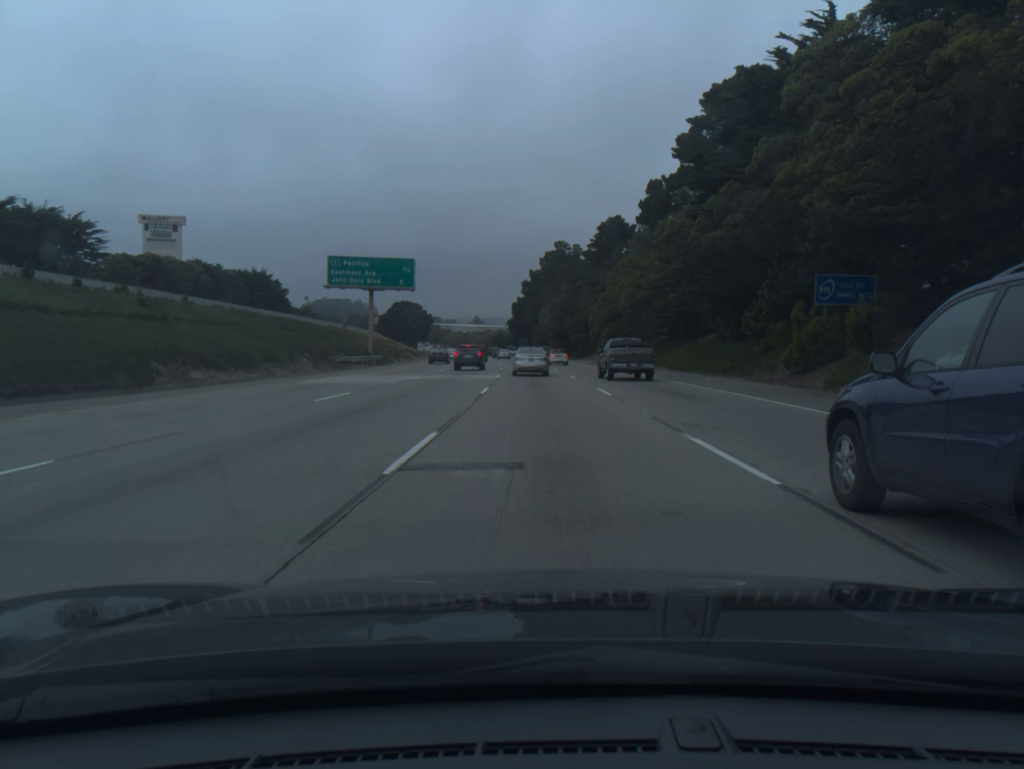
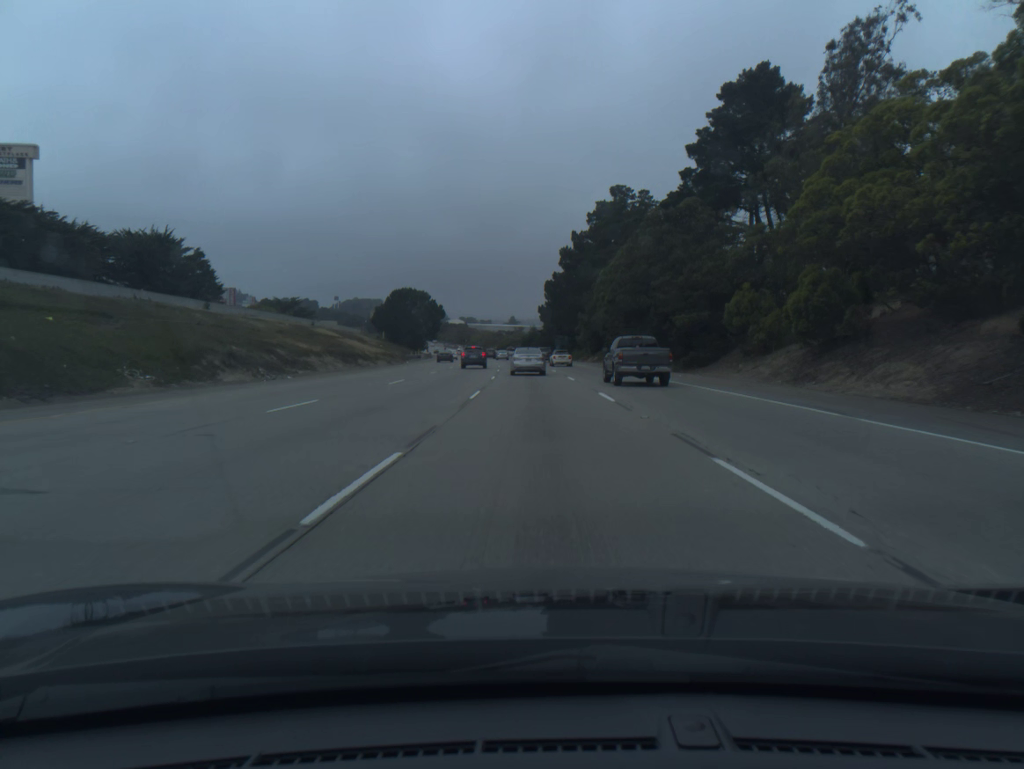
(-1.3, +60.8) m; -3°
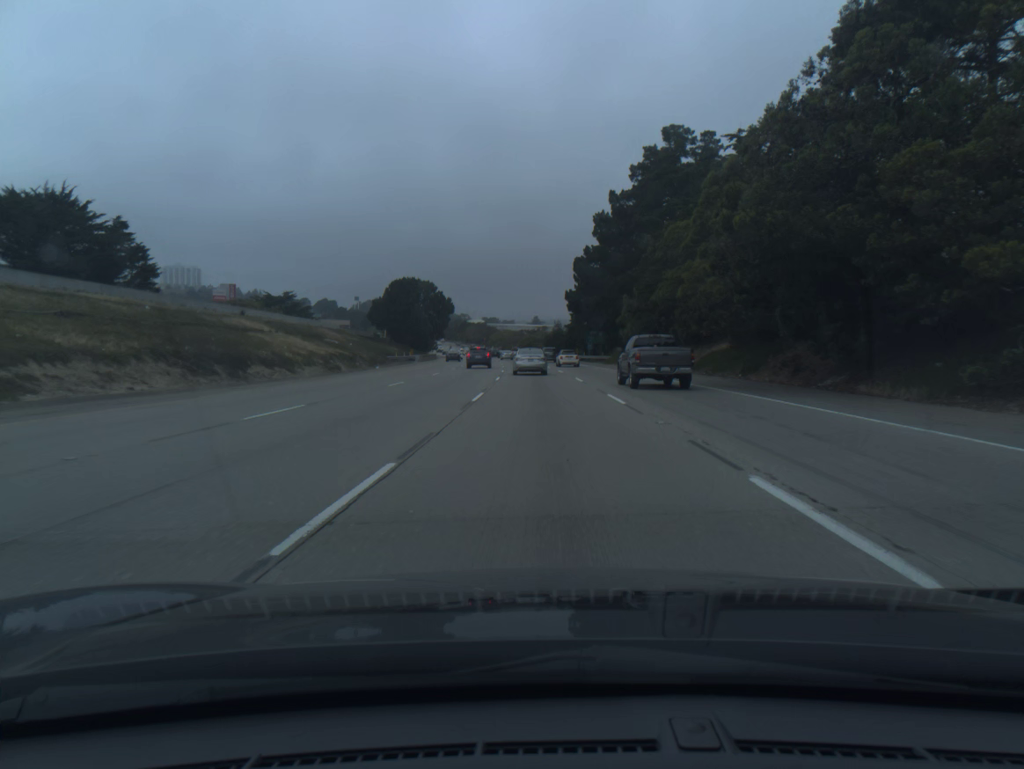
(-0.4, +30.2) m; -2°
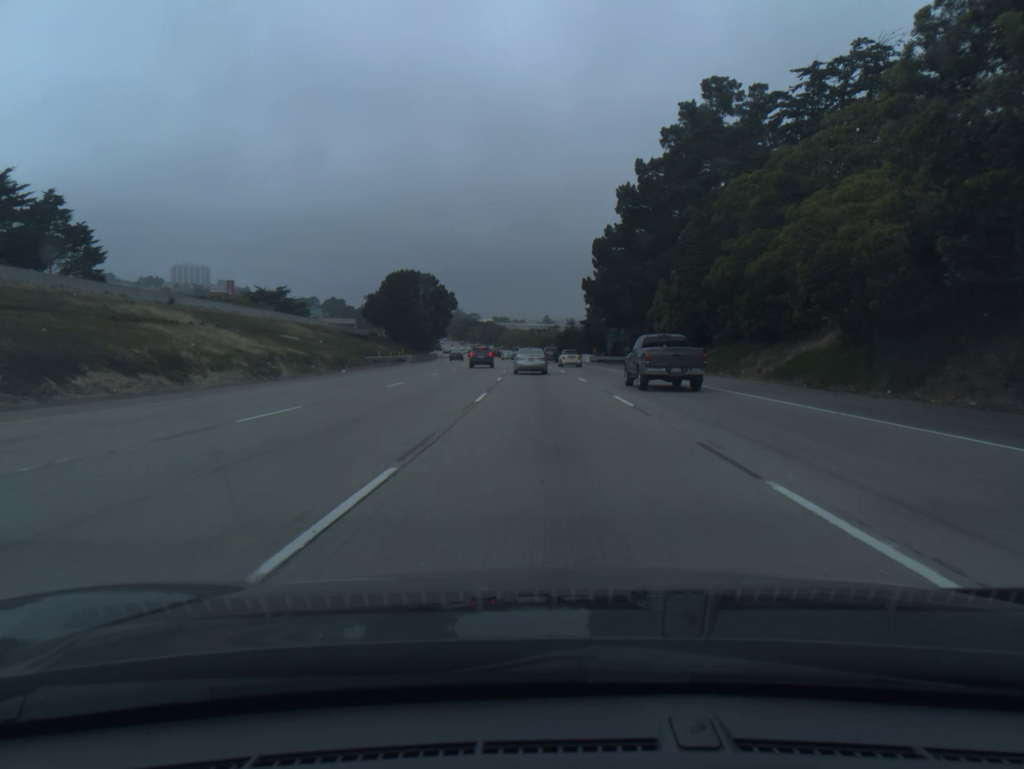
(-0.1, +15.1) m; -1°
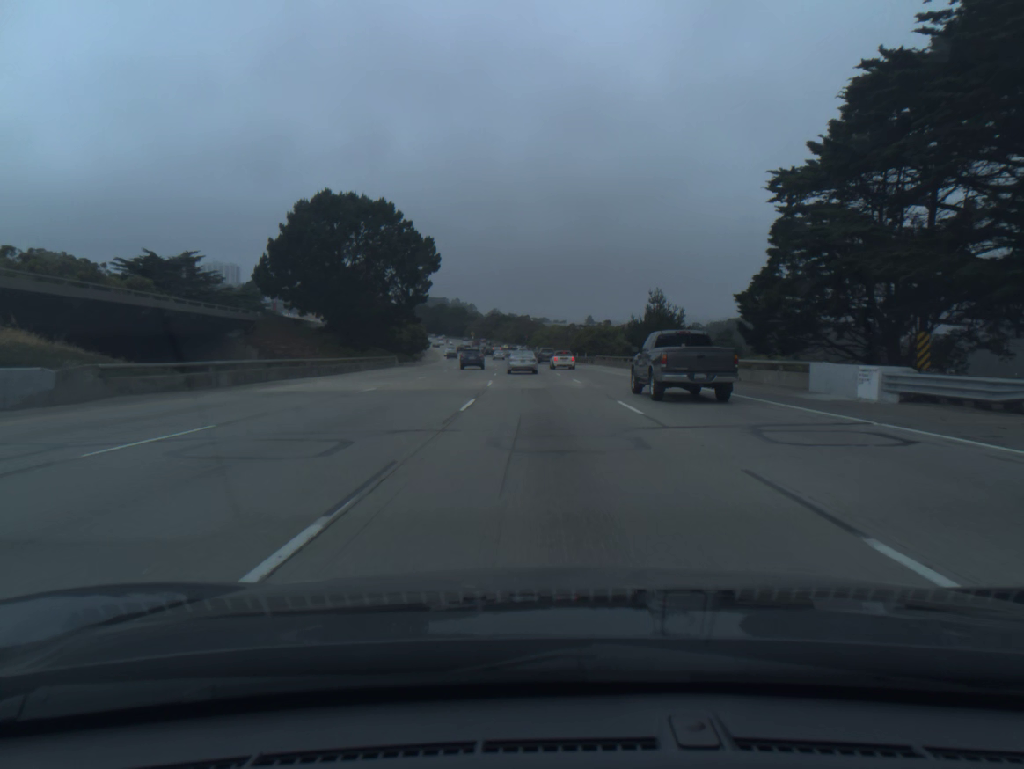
(-2.0, +75.6) m; -3°
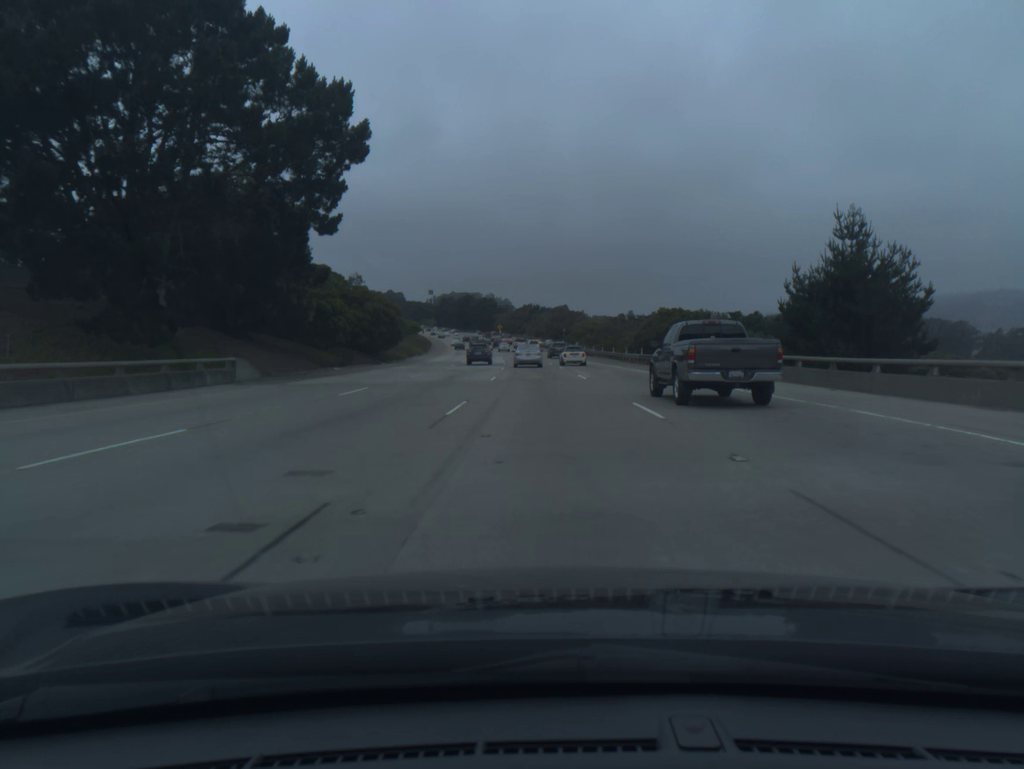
(-1.0, +45.9) m; -3°
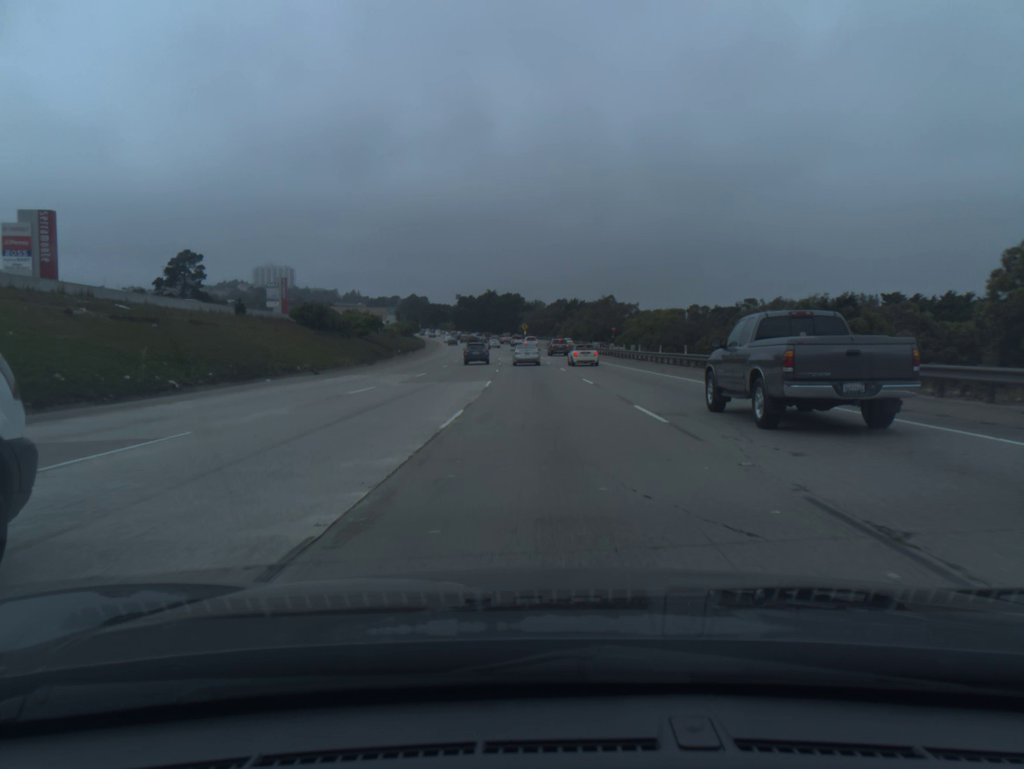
(-1.4, +61.7) m; -2°
